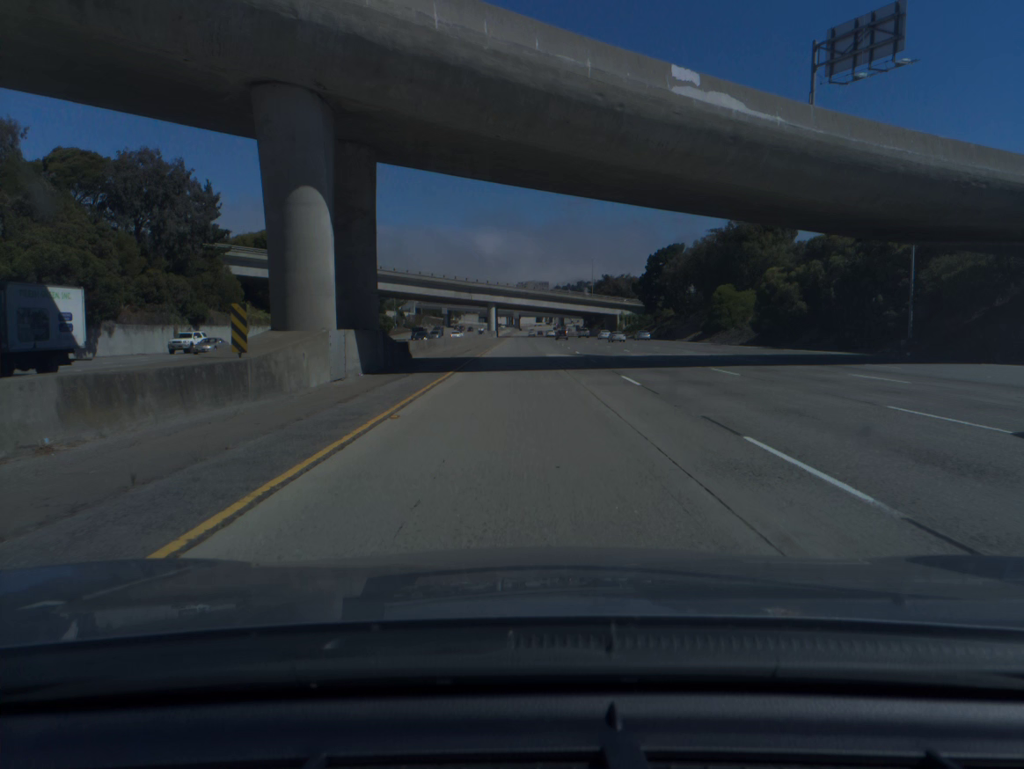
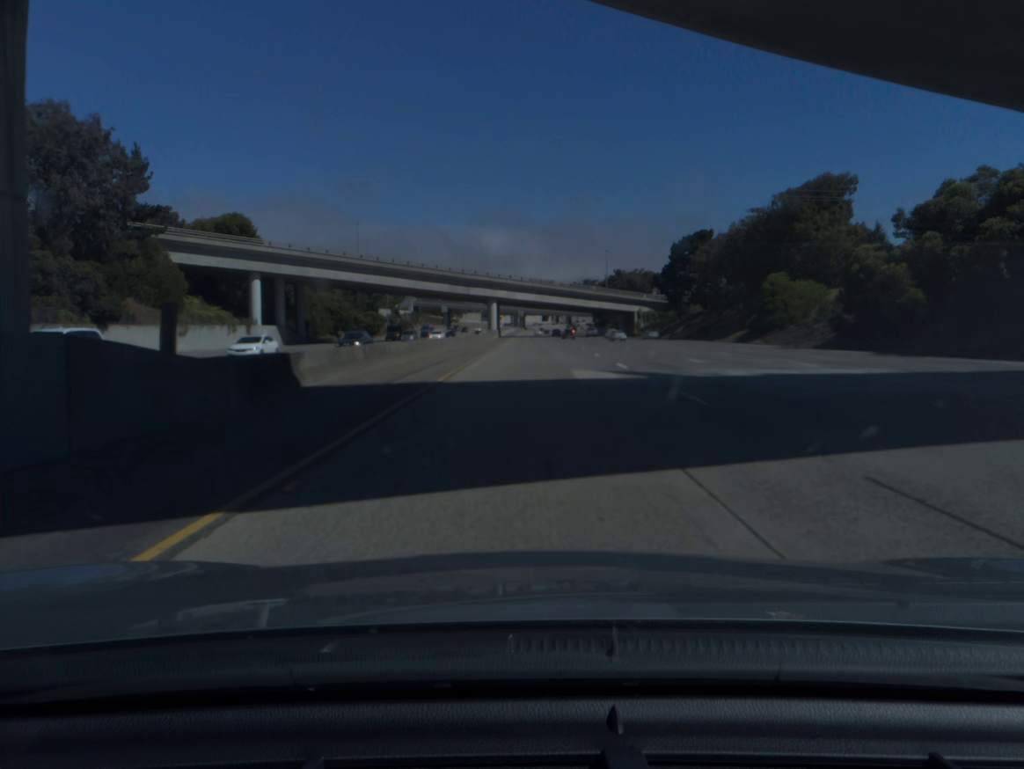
(-0.1, +20.1) m; -1°
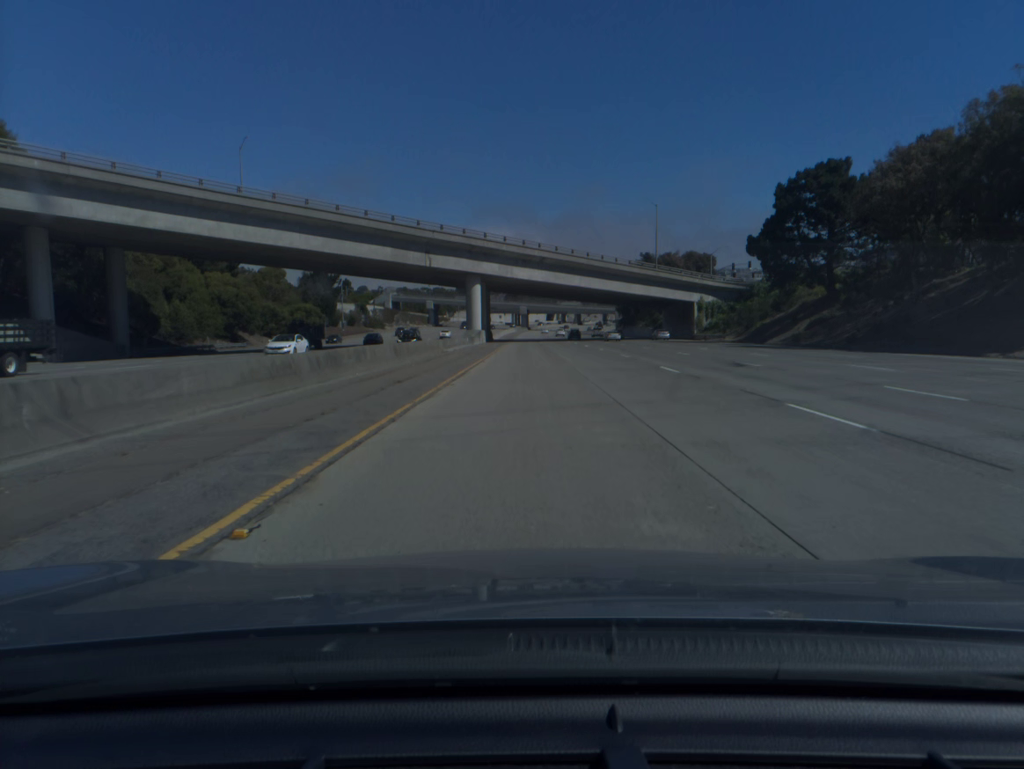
(-0.3, +60.0) m; 0°
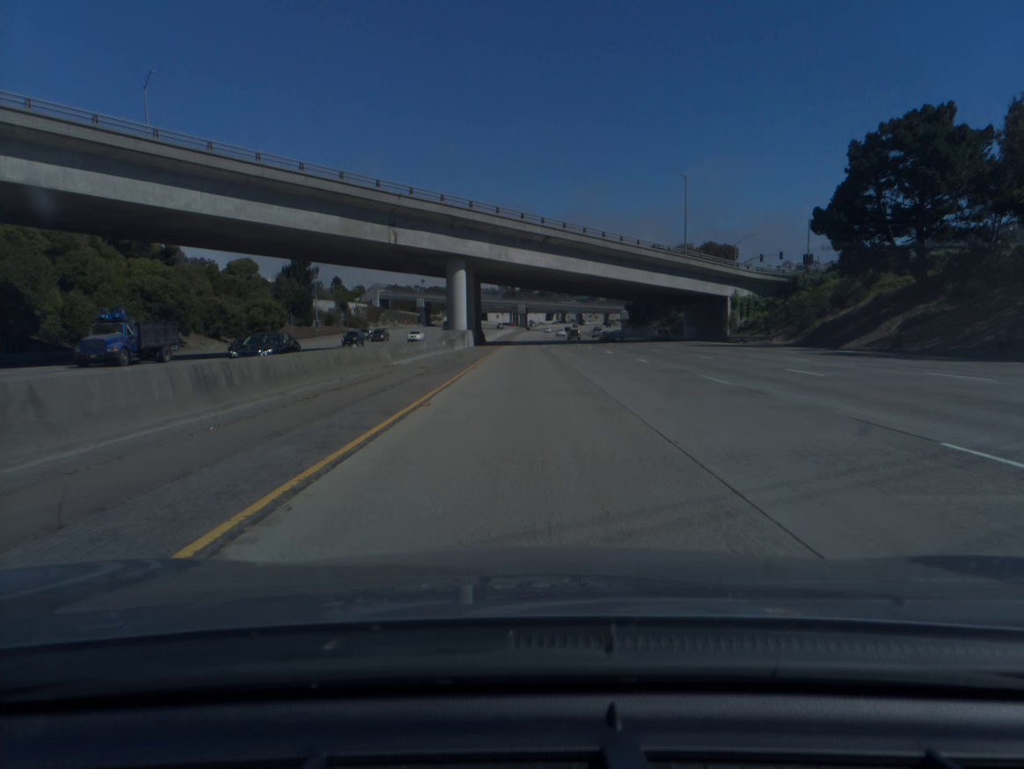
(0.0, +20.0) m; 0°
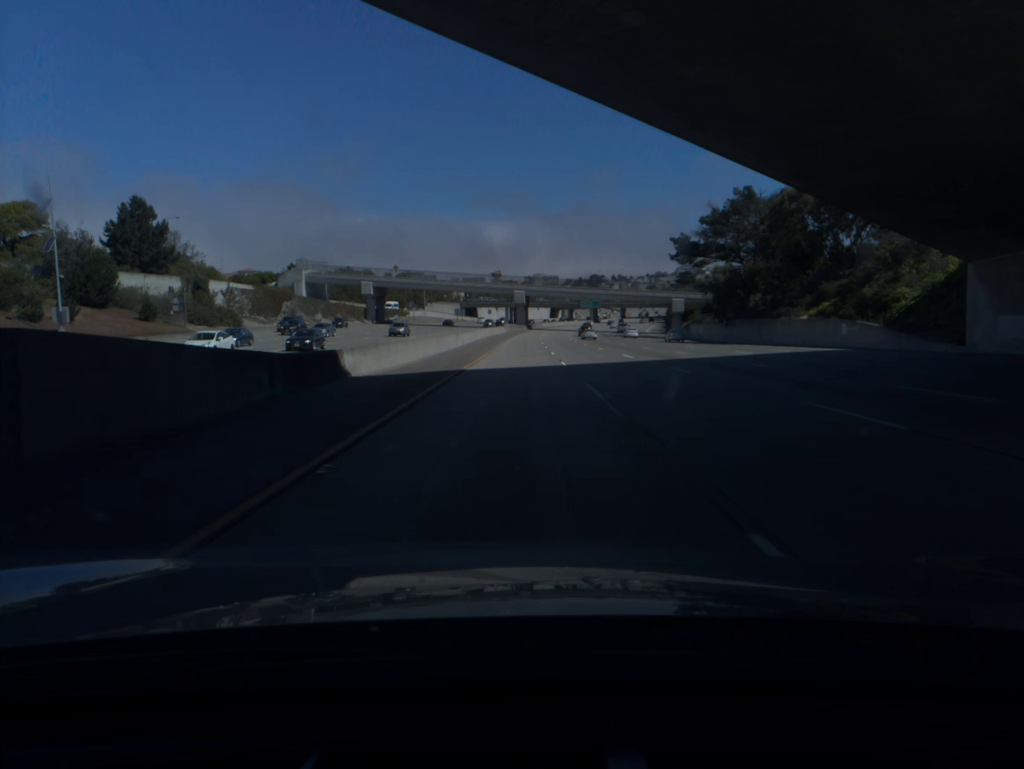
(+0.2, +79.7) m; 0°
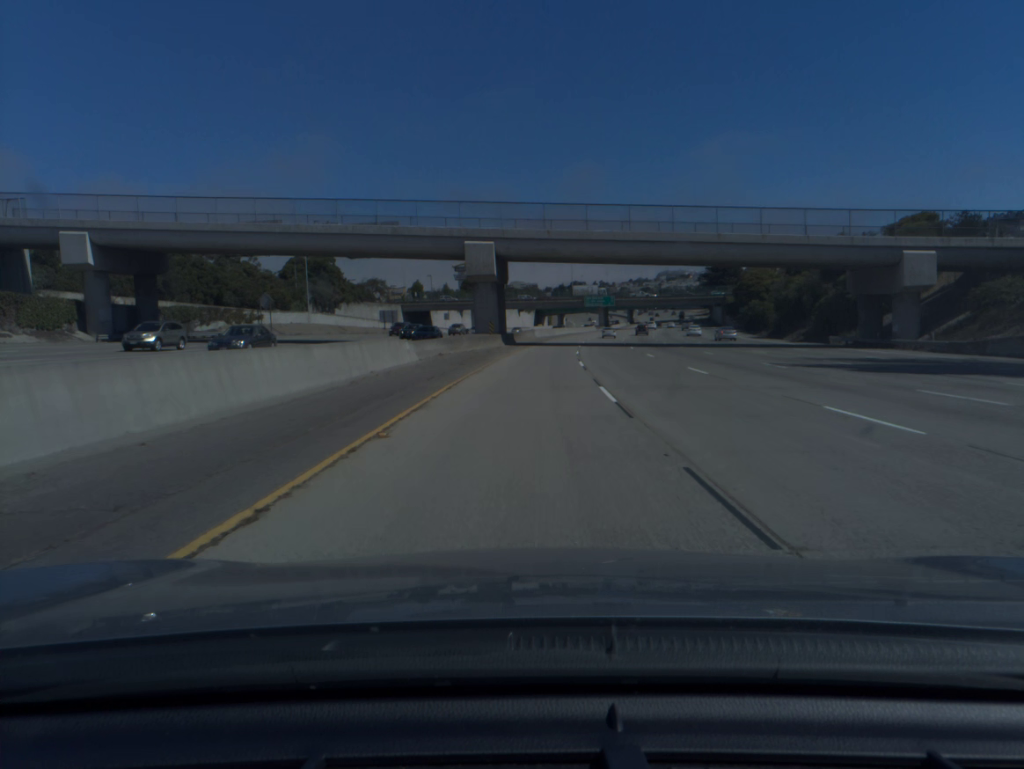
(+0.7, +99.7) m; +2°
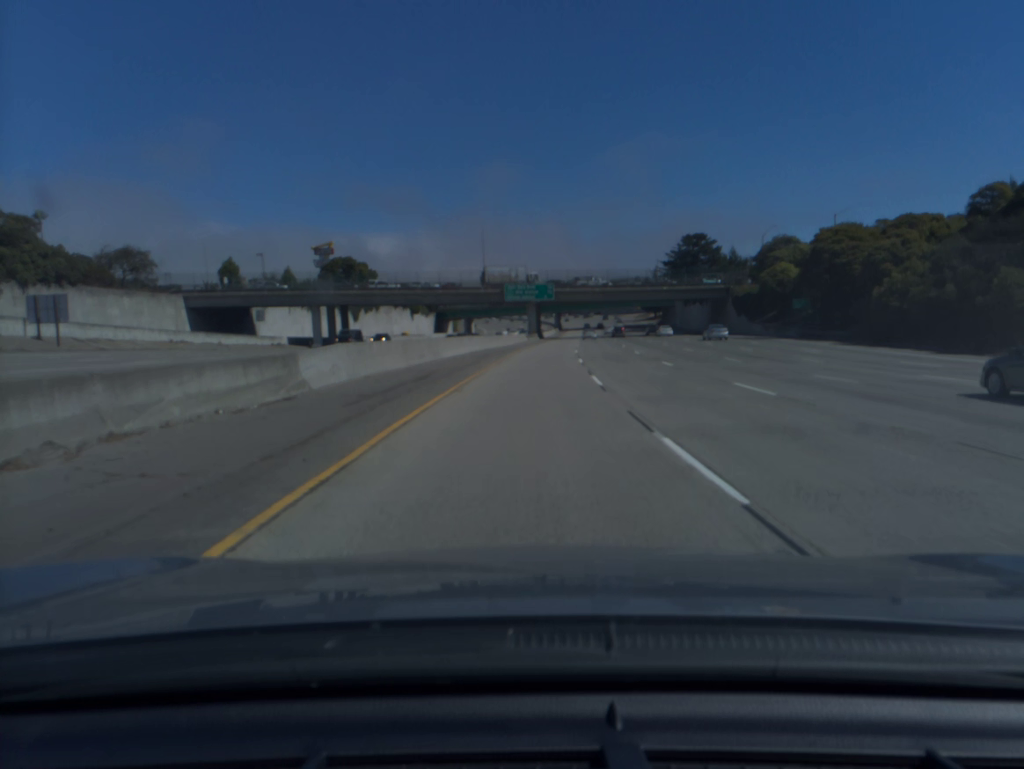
(+4.4, +79.6) m; +7°
